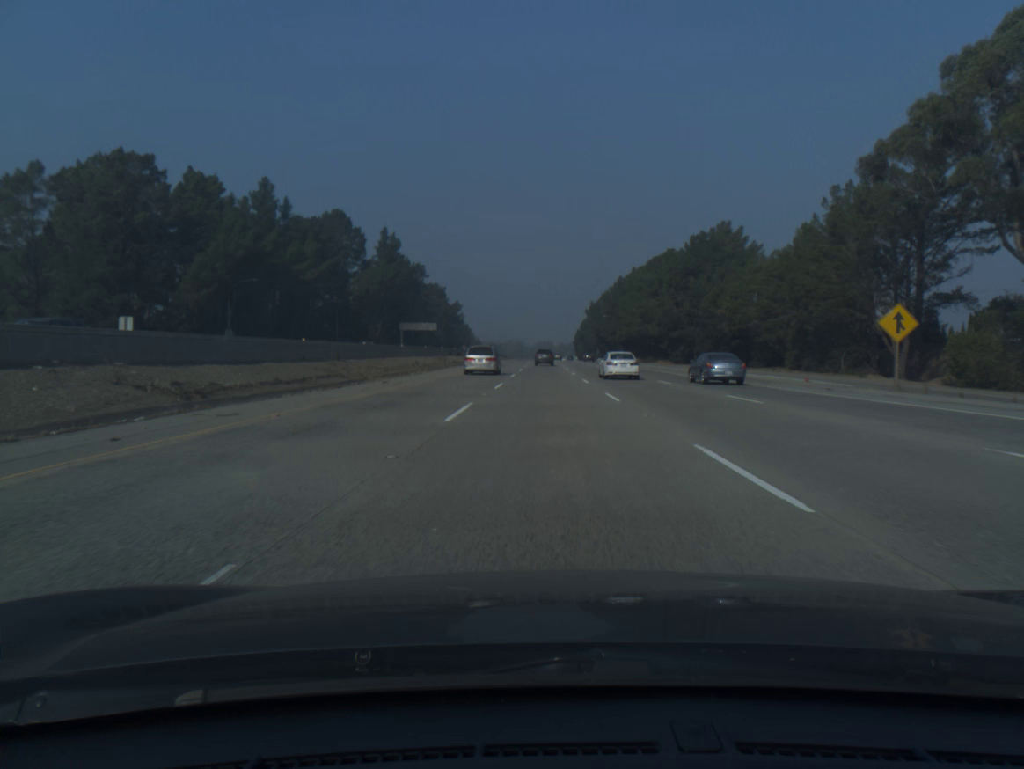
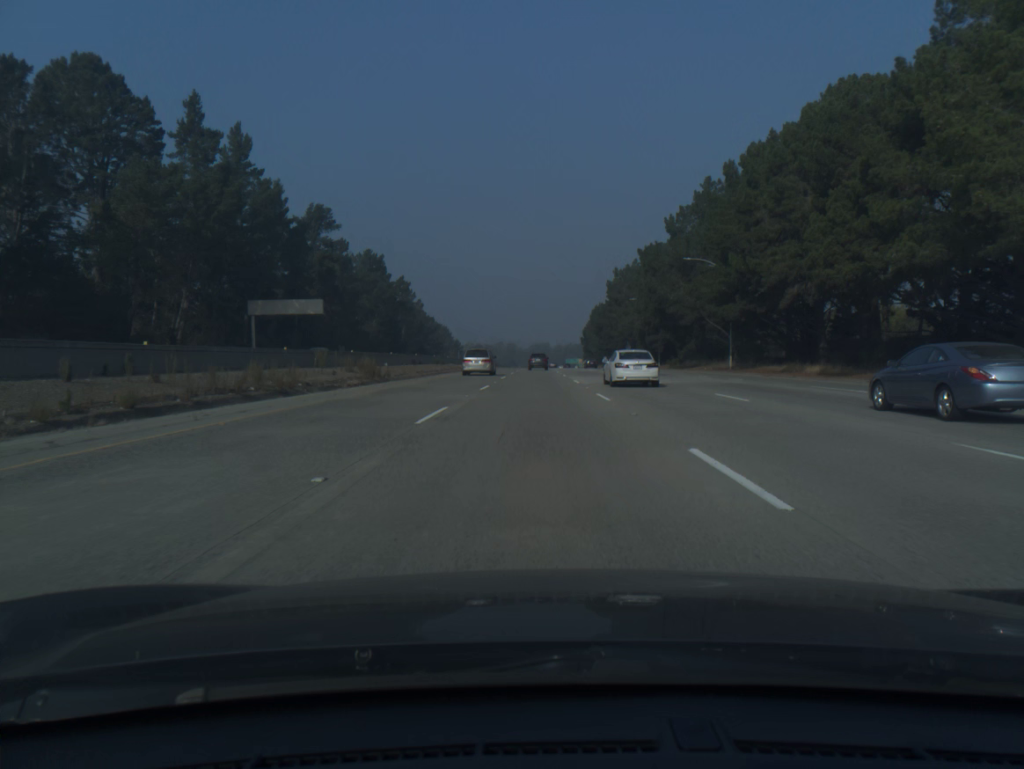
(+0.3, +102.7) m; 0°
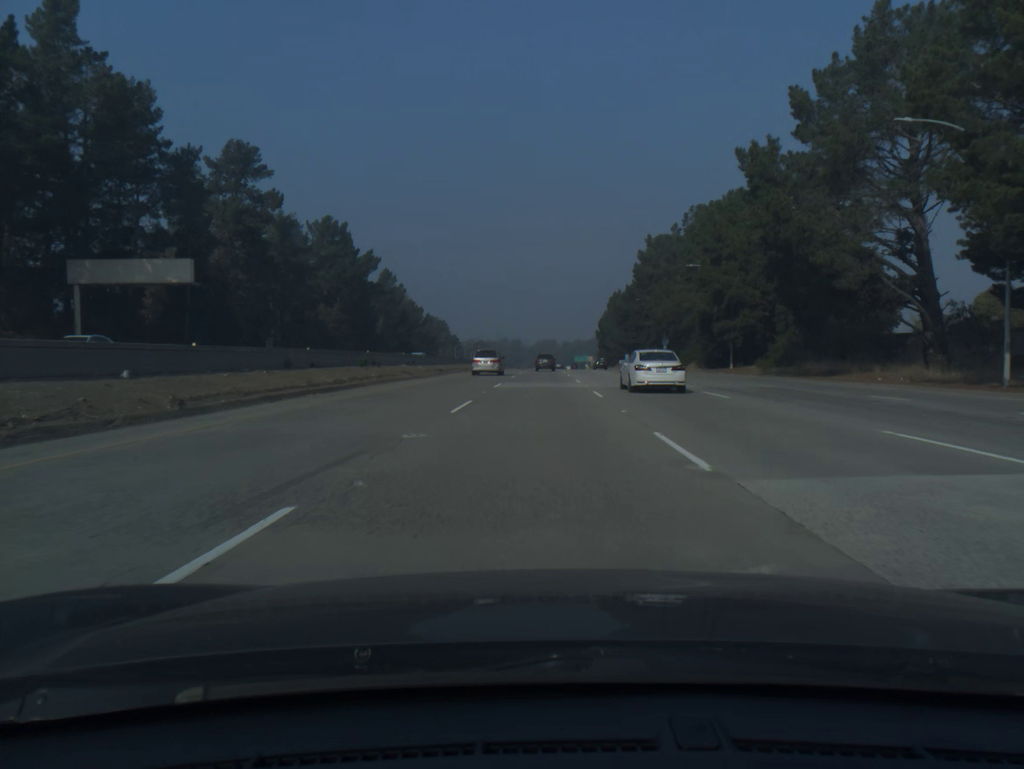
(-0.2, +41.1) m; 0°
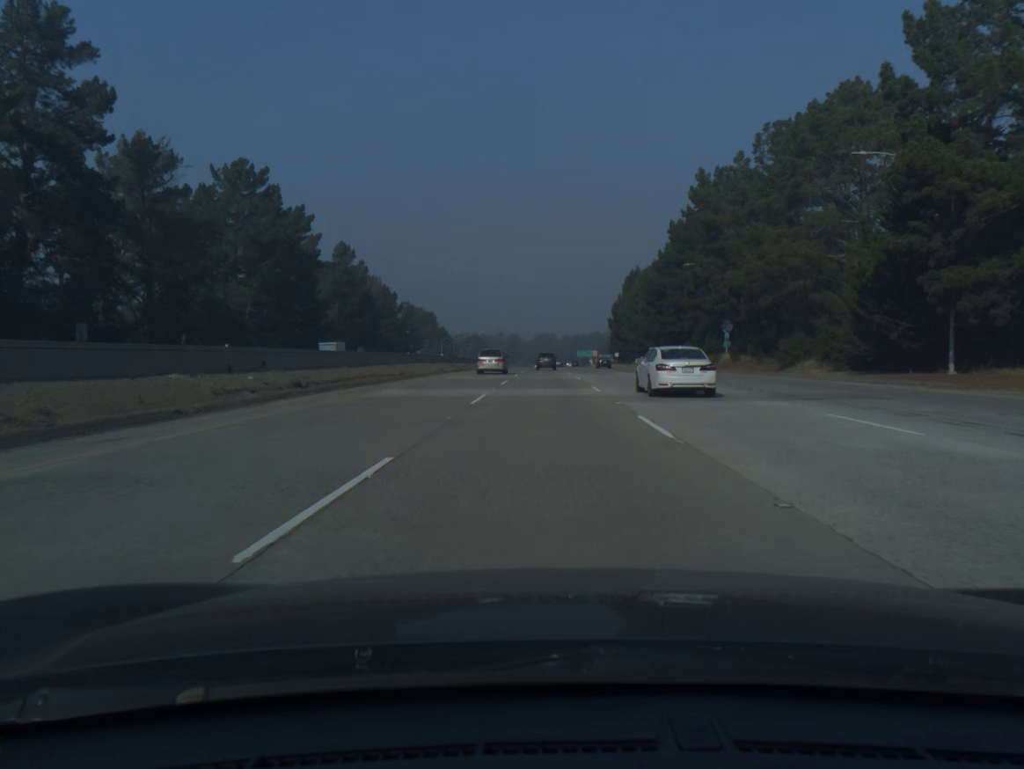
(0.0, +41.0) m; 0°
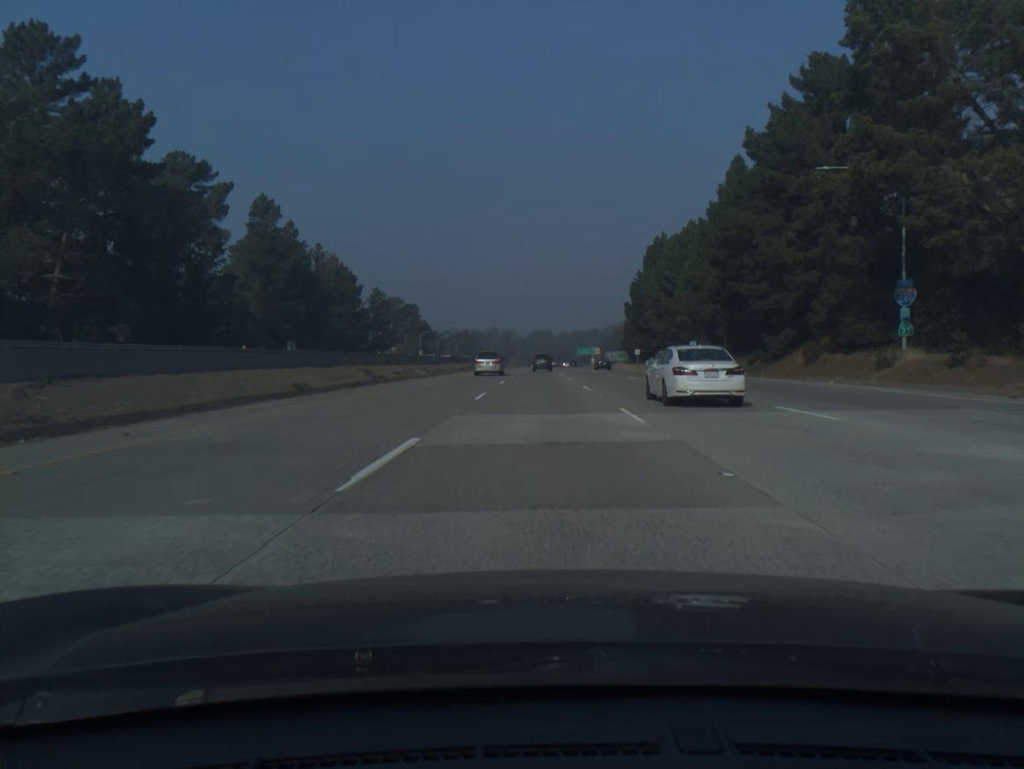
(+0.1, +41.0) m; 0°
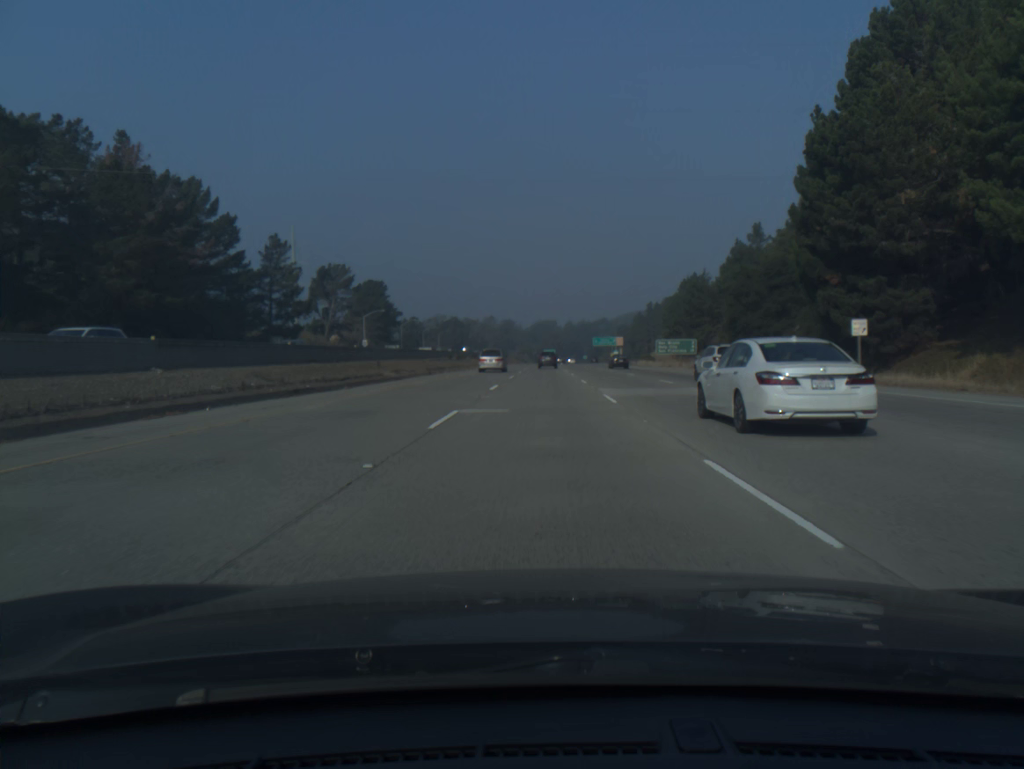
(-0.2, +82.4) m; 0°
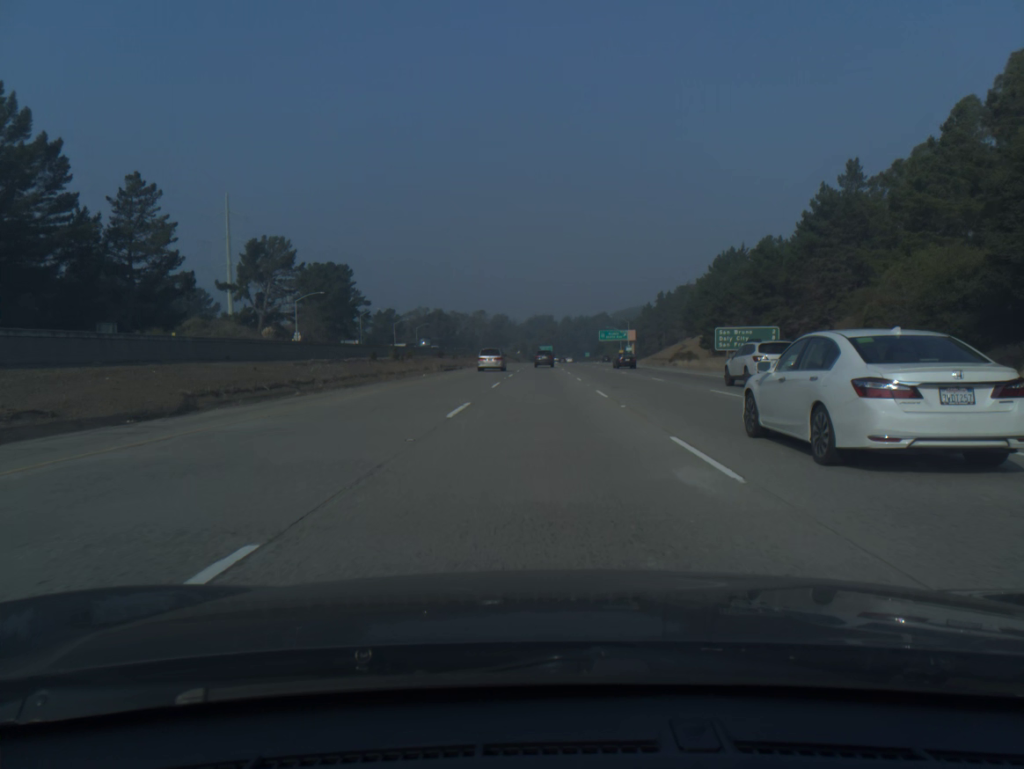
(+0.1, +41.2) m; 0°
